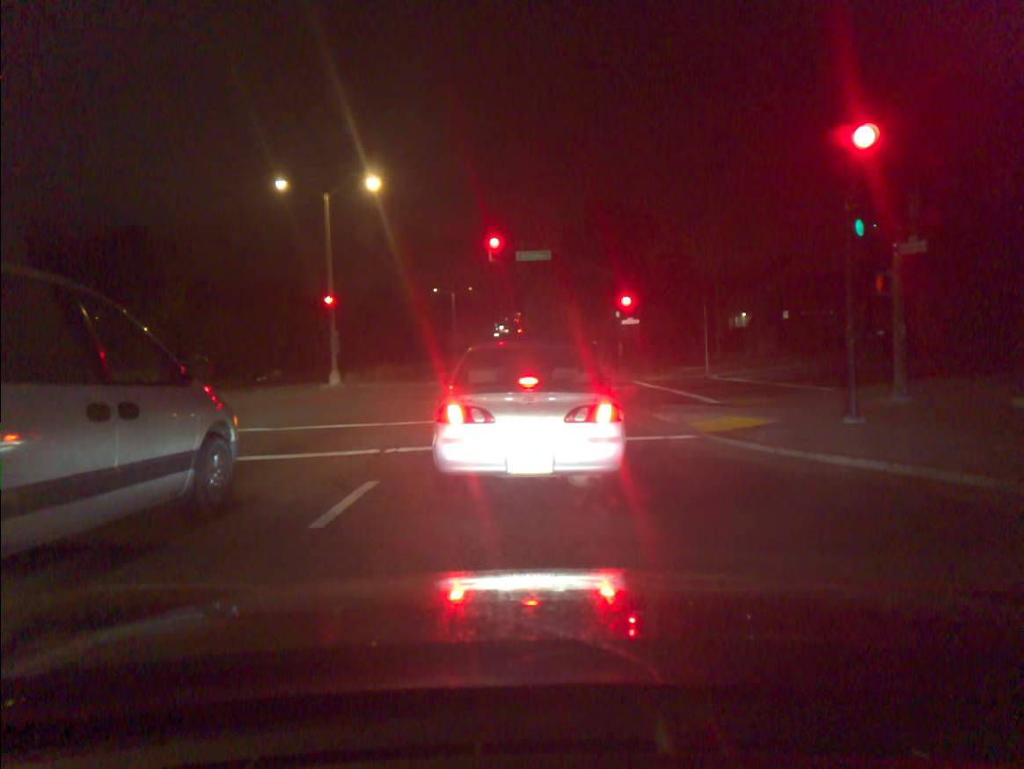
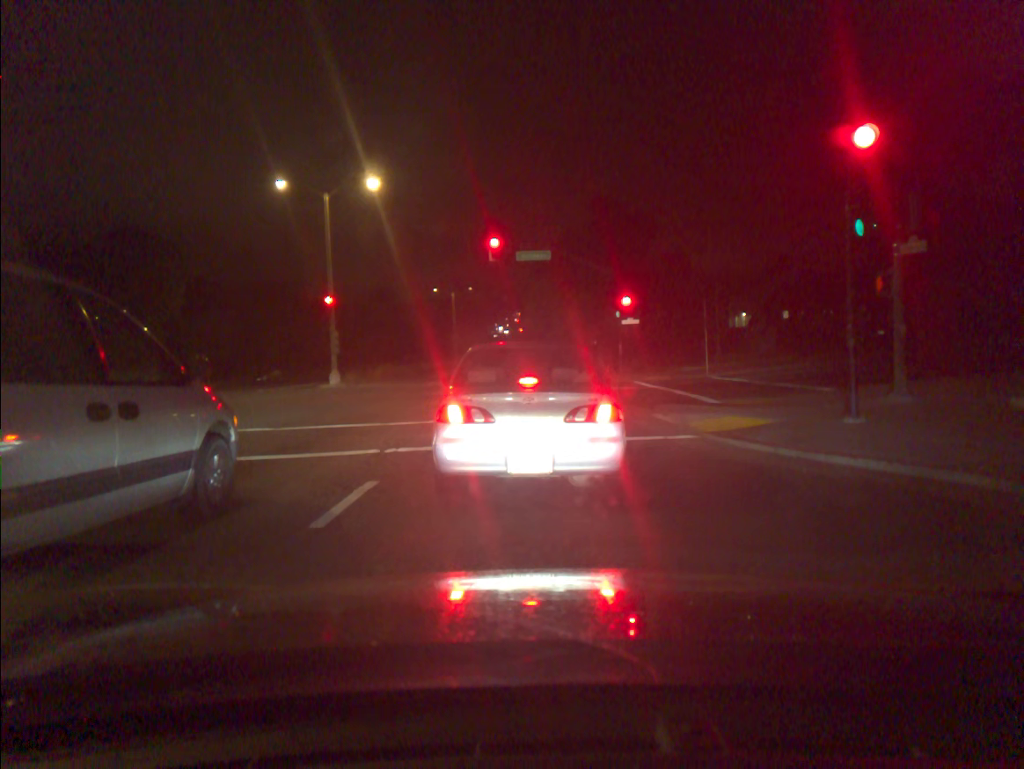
(0.0, 0.0) m; 0°
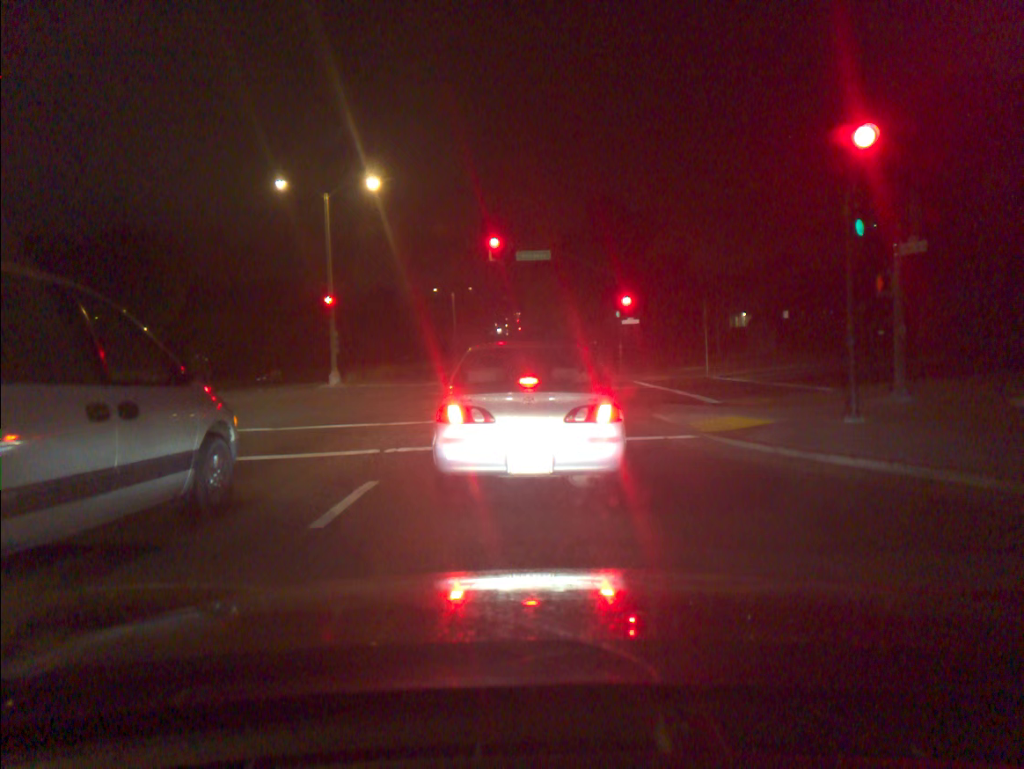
(0.0, 0.0) m; 0°
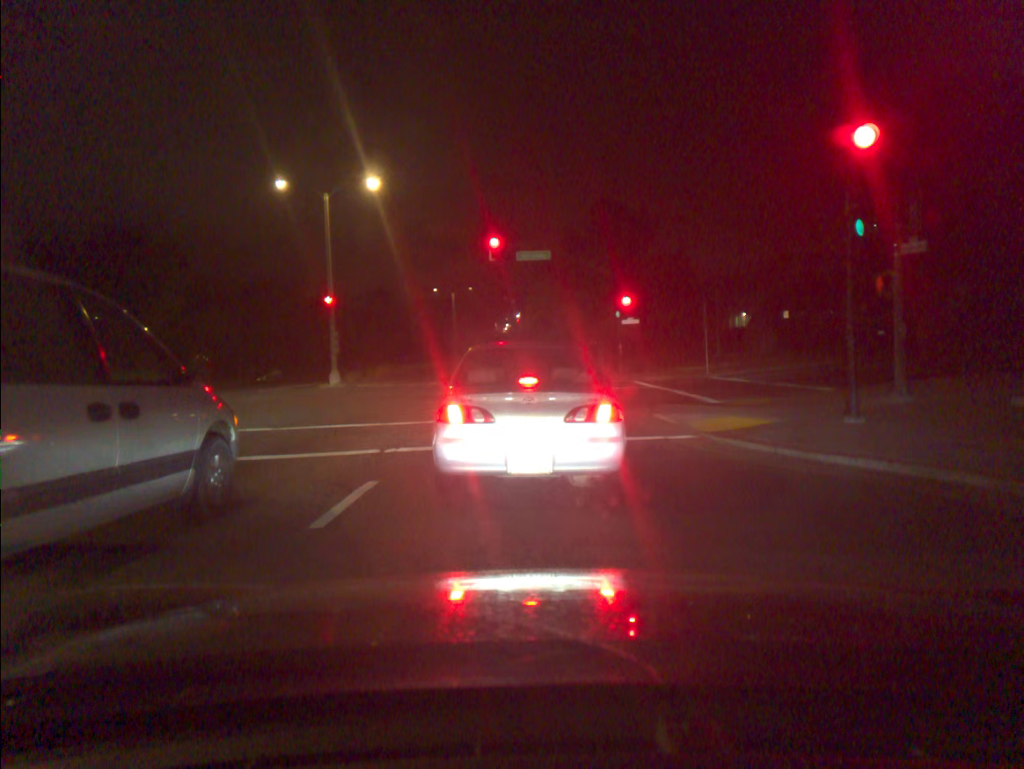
(0.0, 0.0) m; 0°
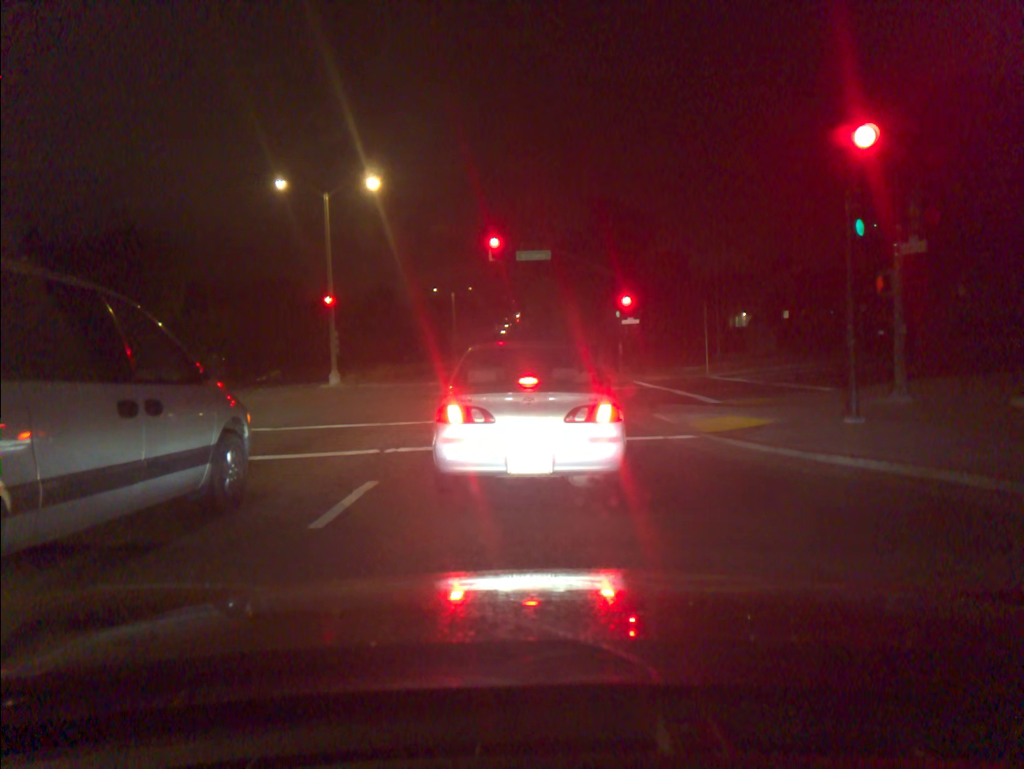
(0.0, 0.0) m; 0°
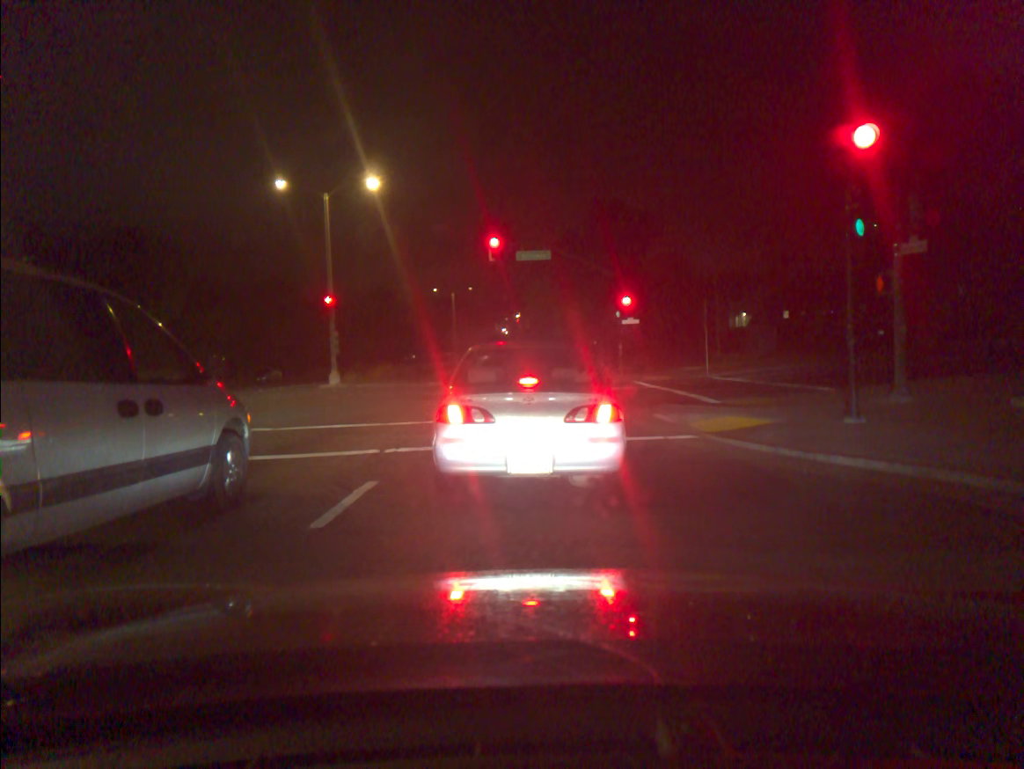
(0.0, 0.0) m; 0°
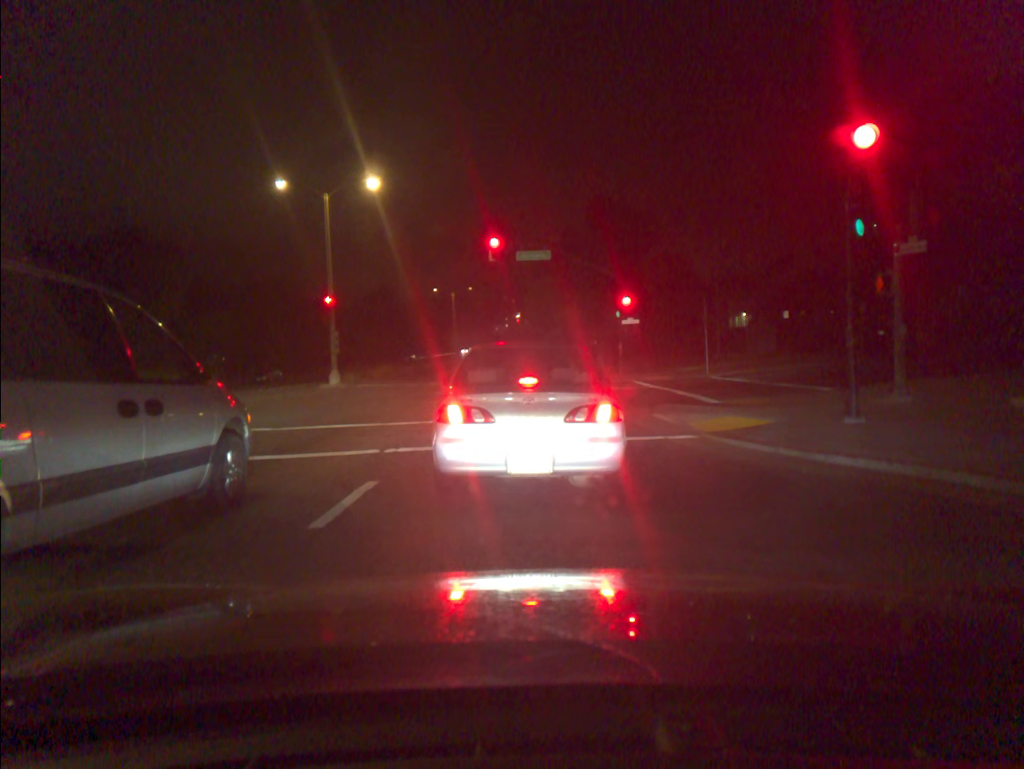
(0.0, 0.0) m; 0°
